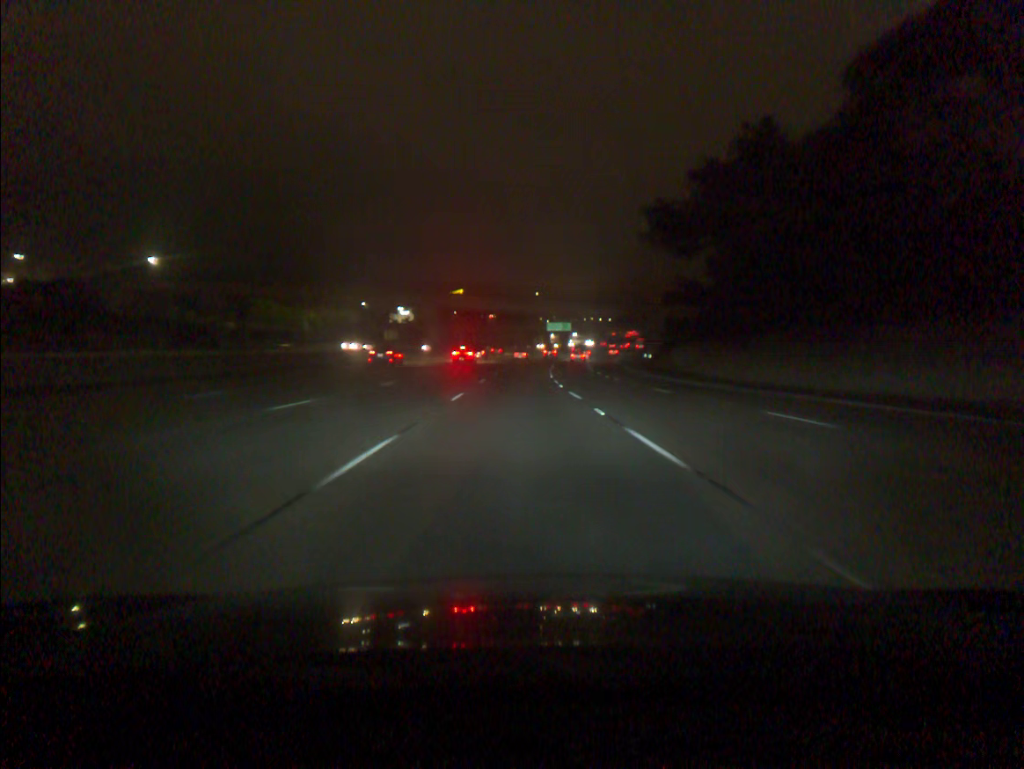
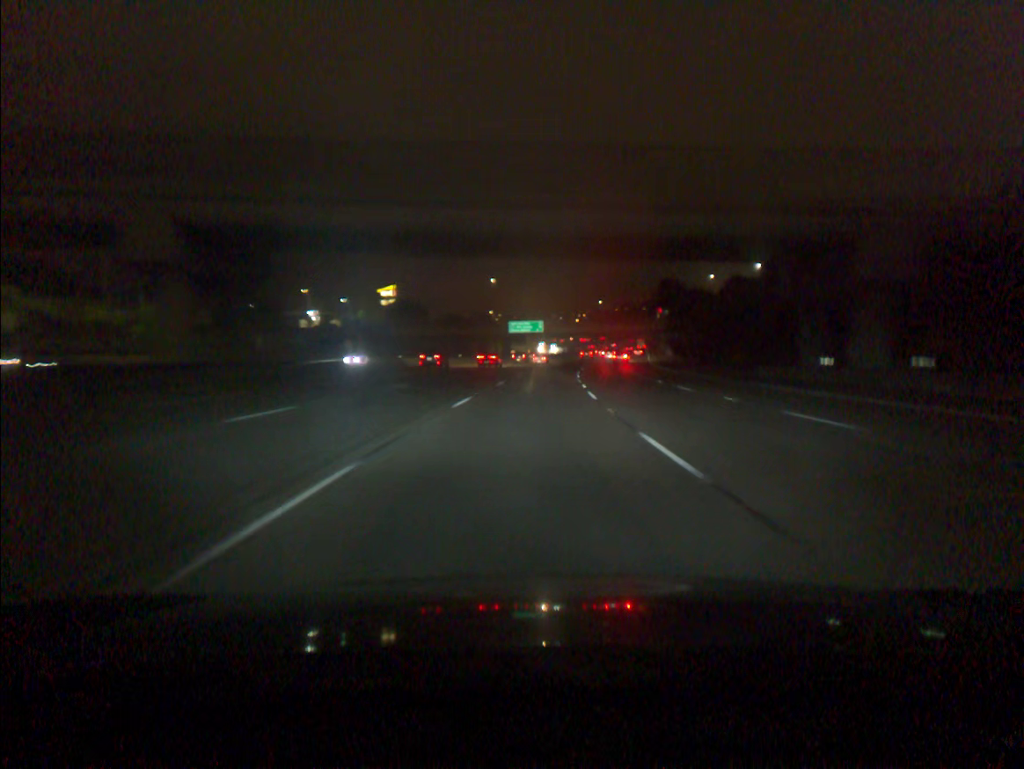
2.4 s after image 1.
(+1.2, +73.8) m; +3°
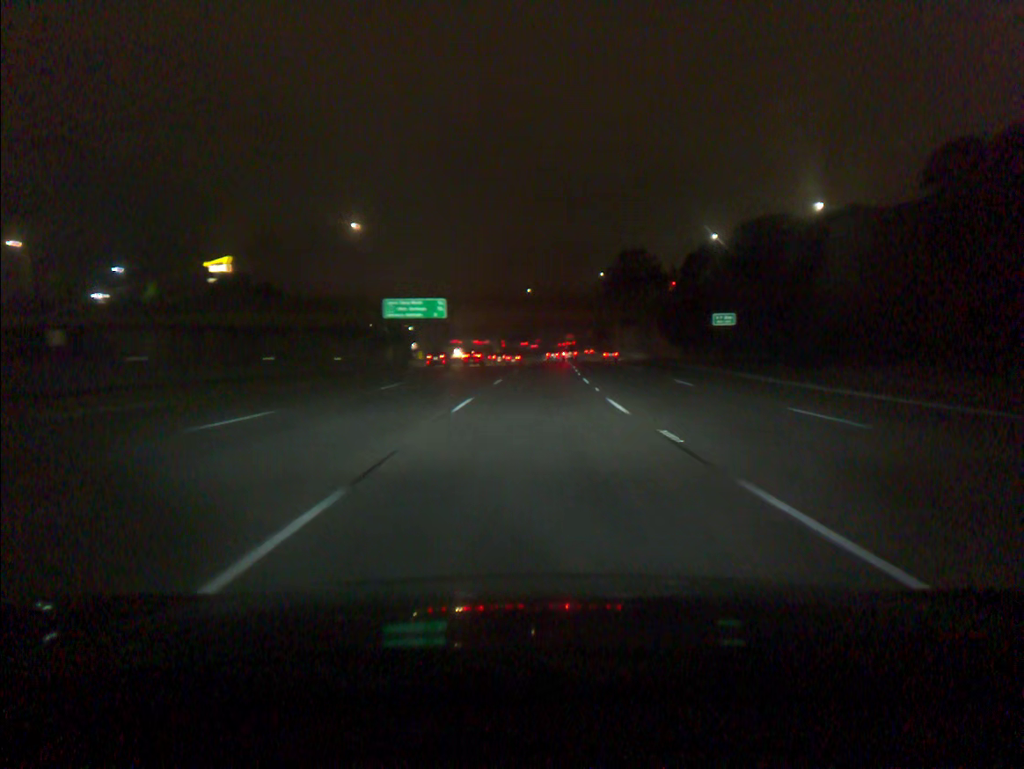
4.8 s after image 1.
(+3.7, +73.3) m; +6°
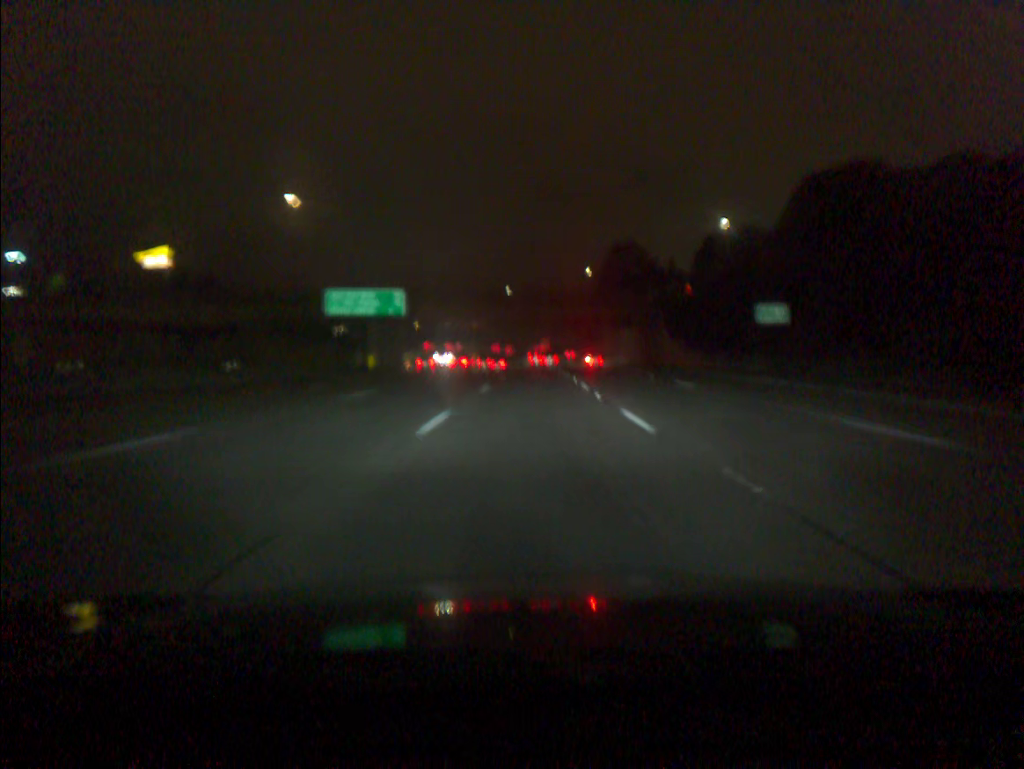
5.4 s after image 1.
(+0.3, +18.3) m; +2°
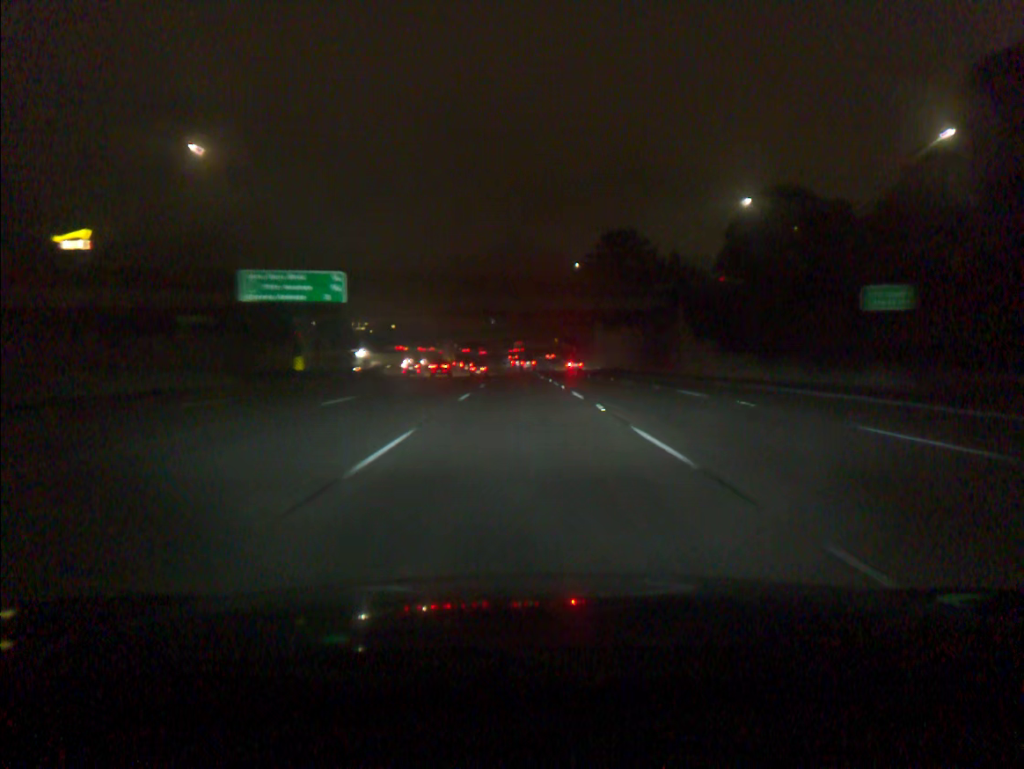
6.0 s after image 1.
(+0.2, +18.2) m; +2°
